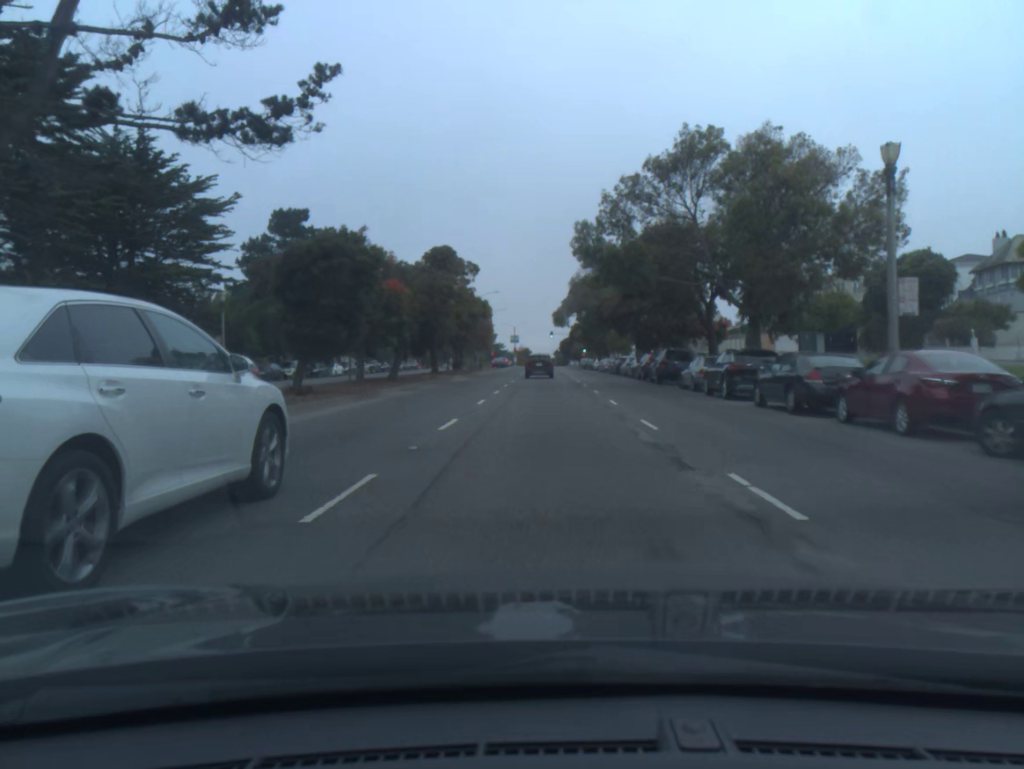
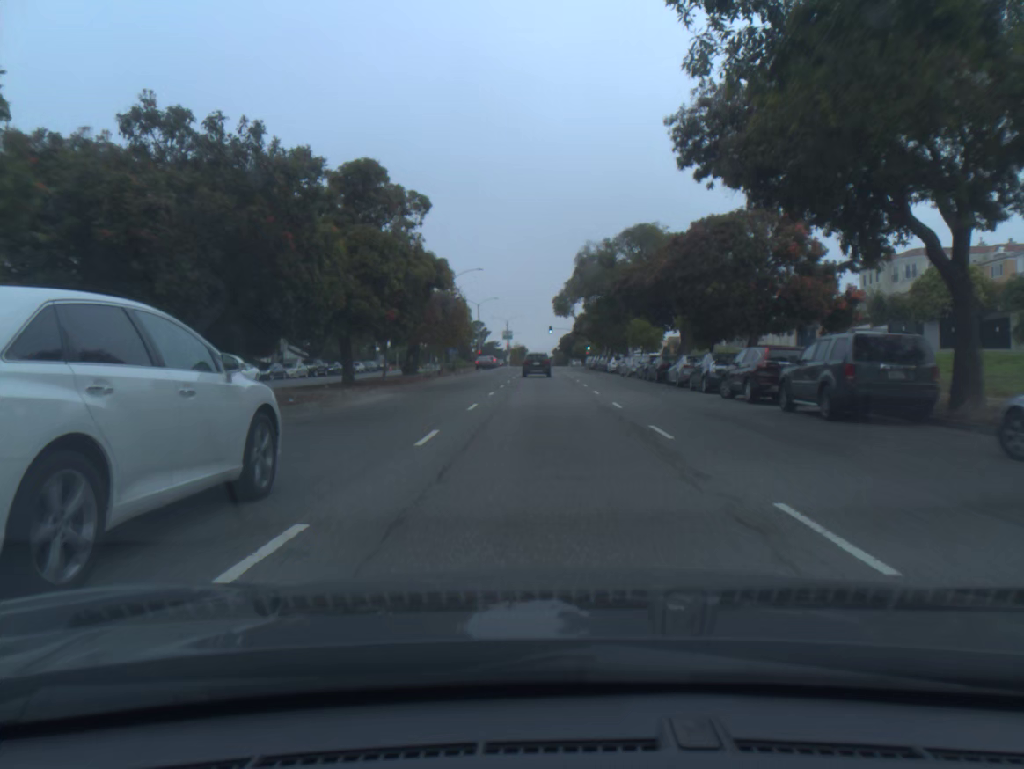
(0.0, +23.6) m; 0°
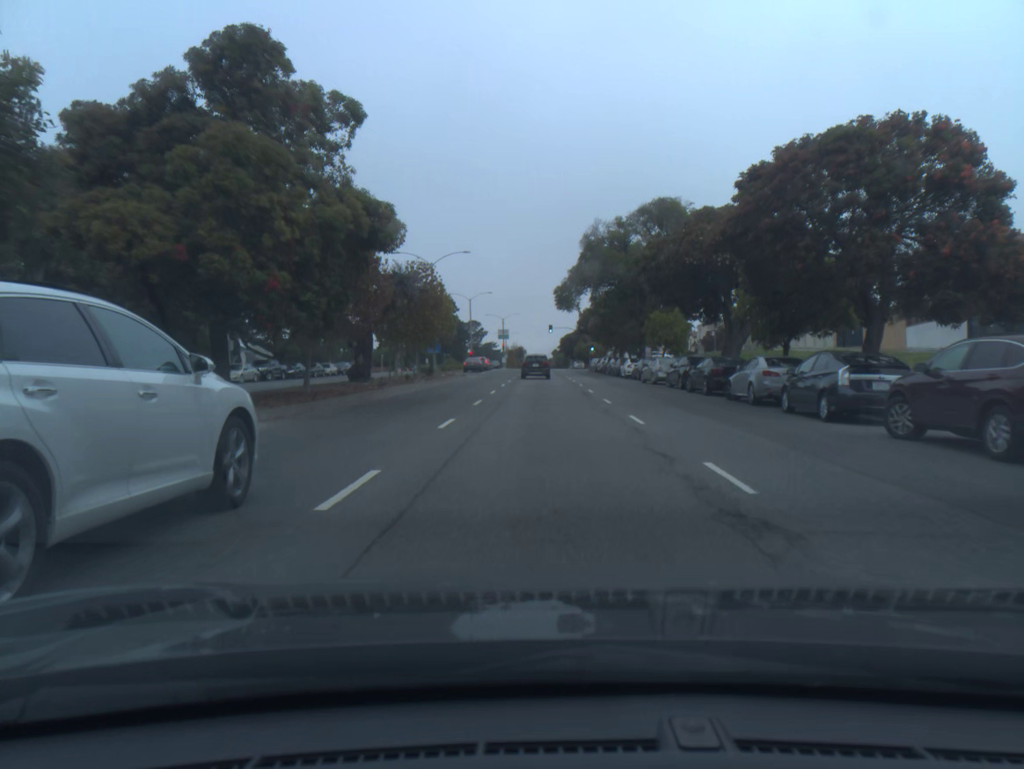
(0.0, +12.0) m; 0°
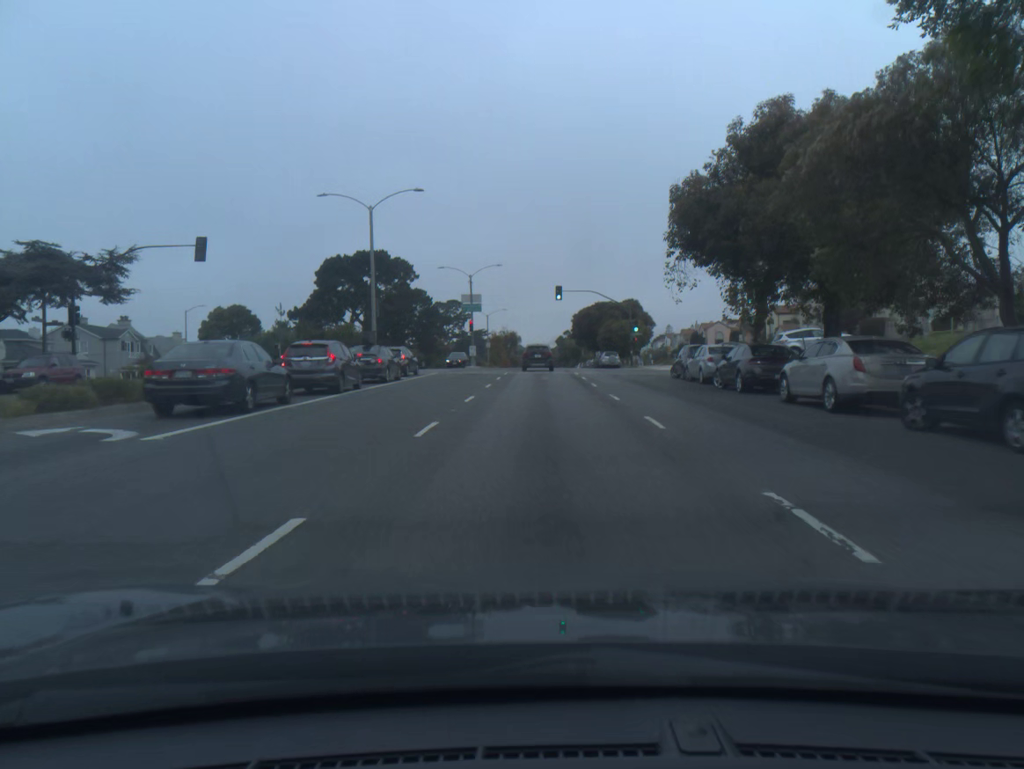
(0.0, +59.9) m; 0°
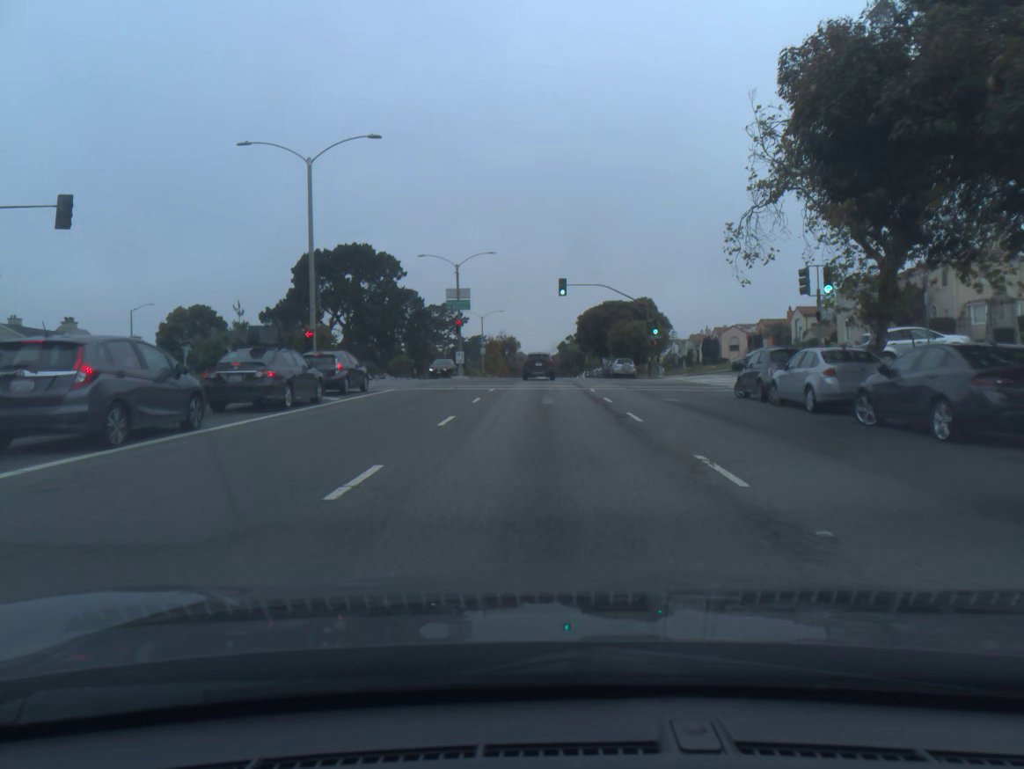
(0.0, +11.7) m; 0°
